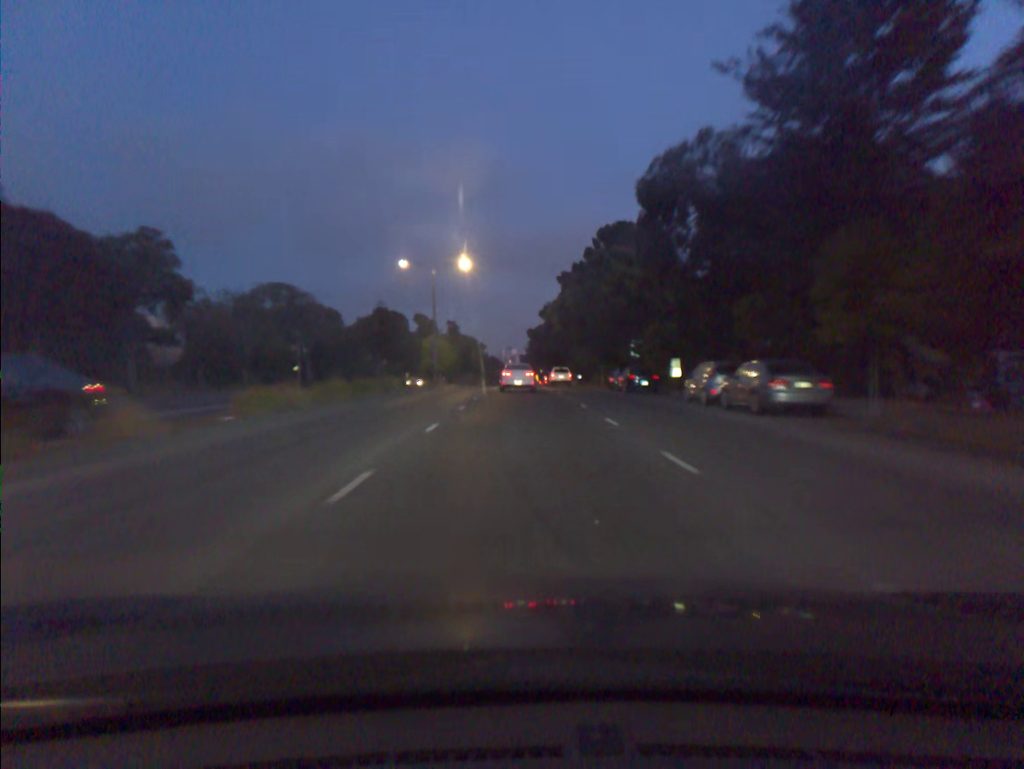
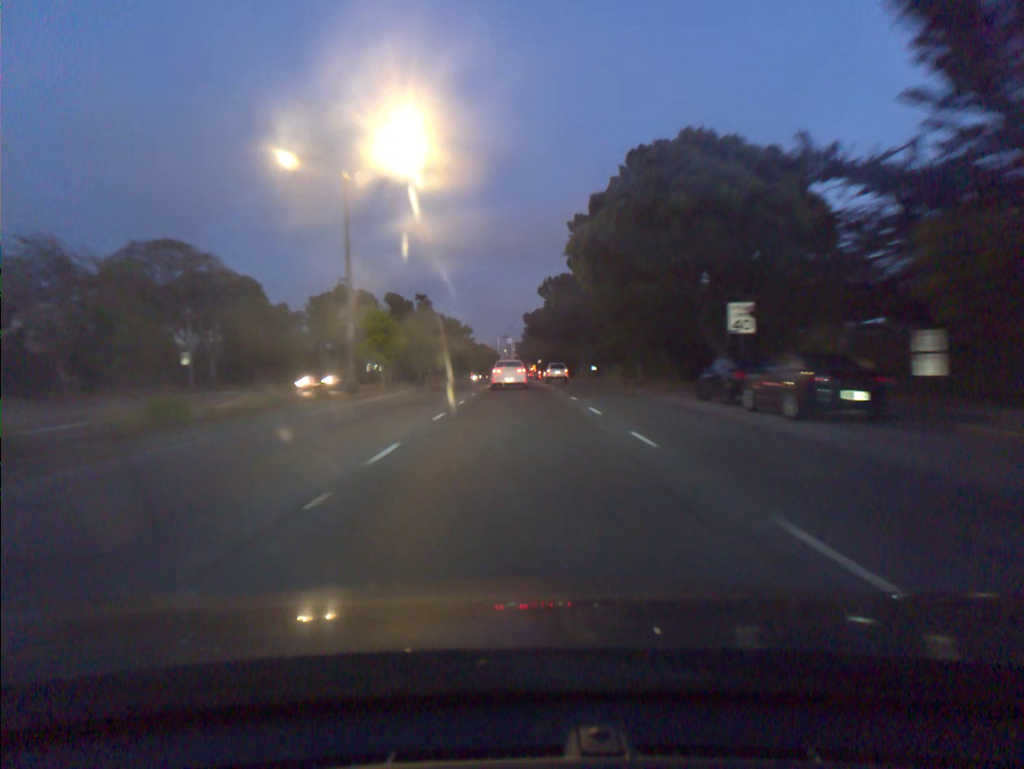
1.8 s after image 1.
(0.0, +26.9) m; 0°
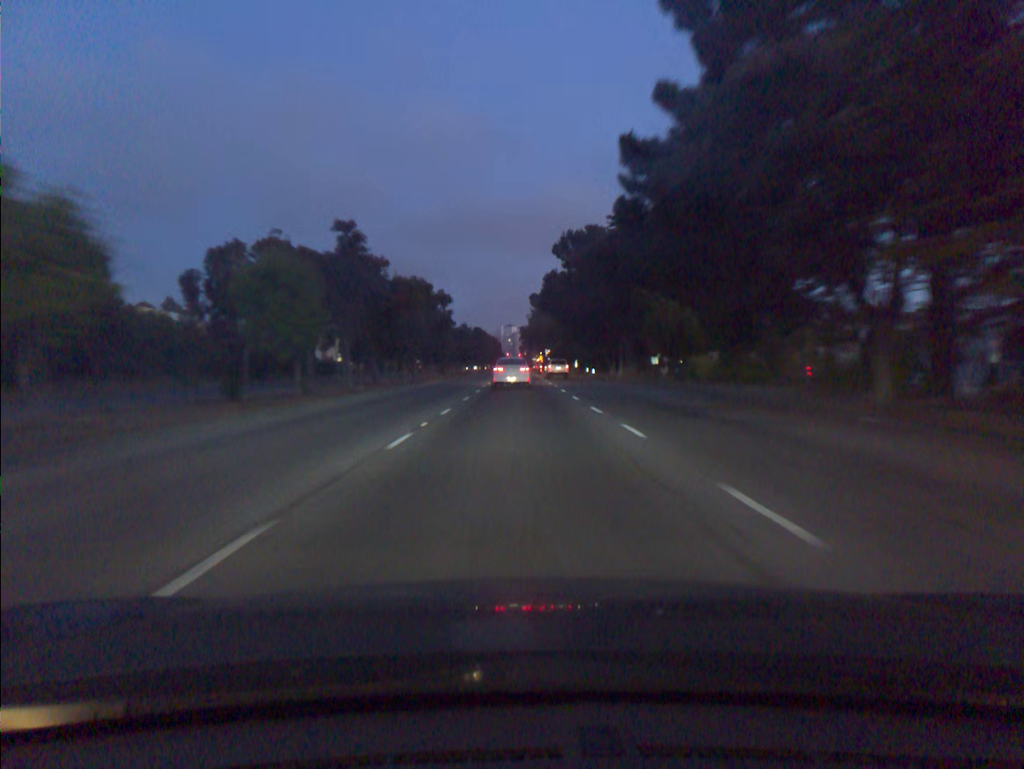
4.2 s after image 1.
(-0.1, +35.3) m; 0°
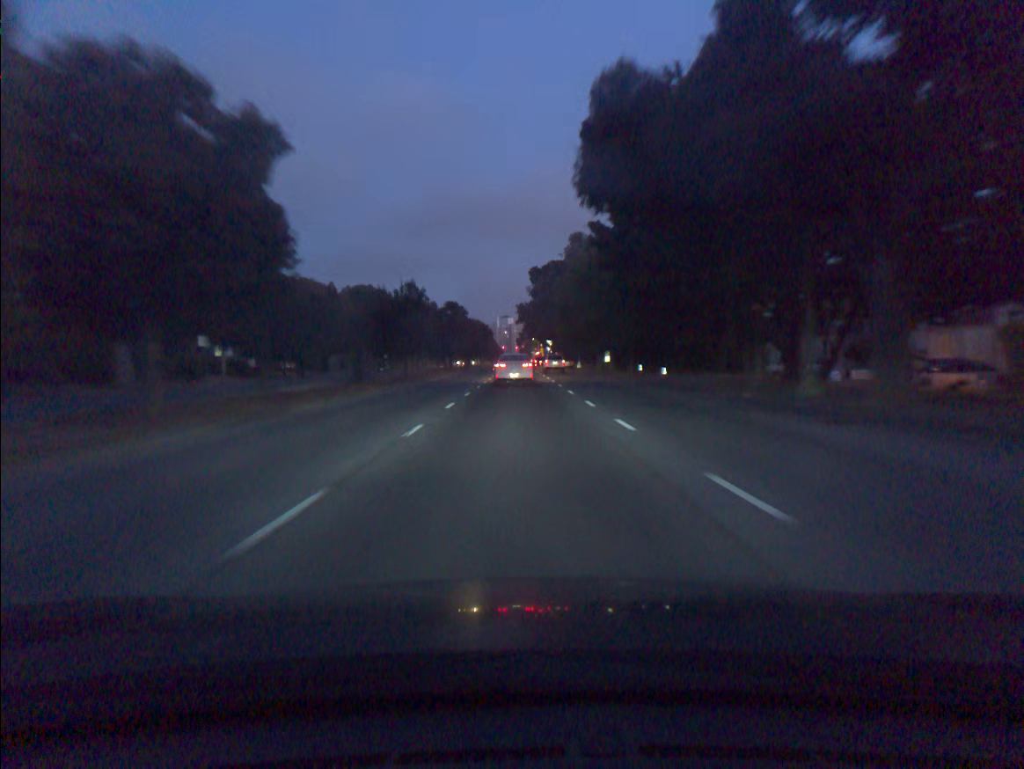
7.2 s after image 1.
(+0.1, +41.8) m; 0°
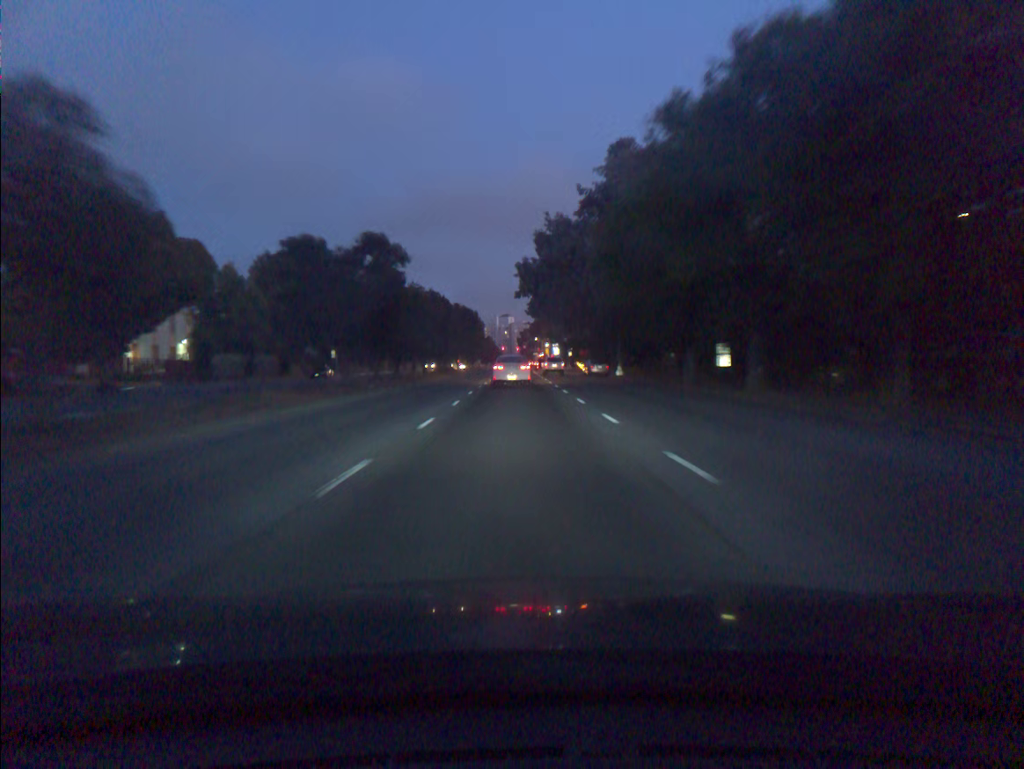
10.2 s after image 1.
(0.0, +41.5) m; 0°
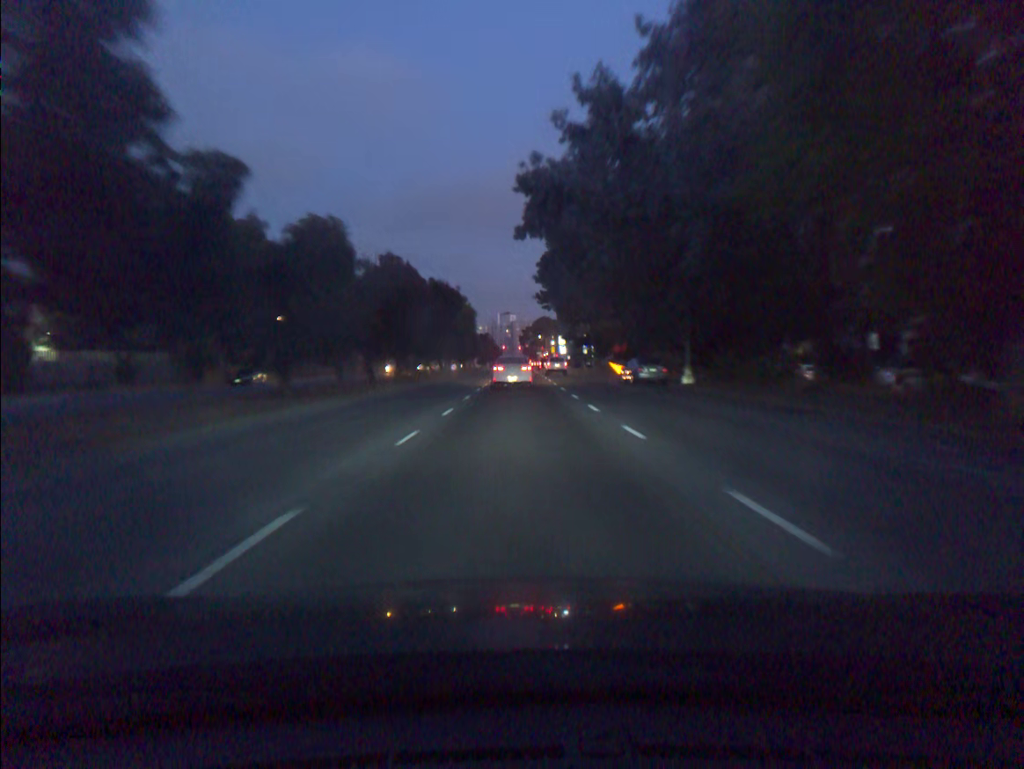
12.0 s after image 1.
(-0.1, +24.9) m; 0°
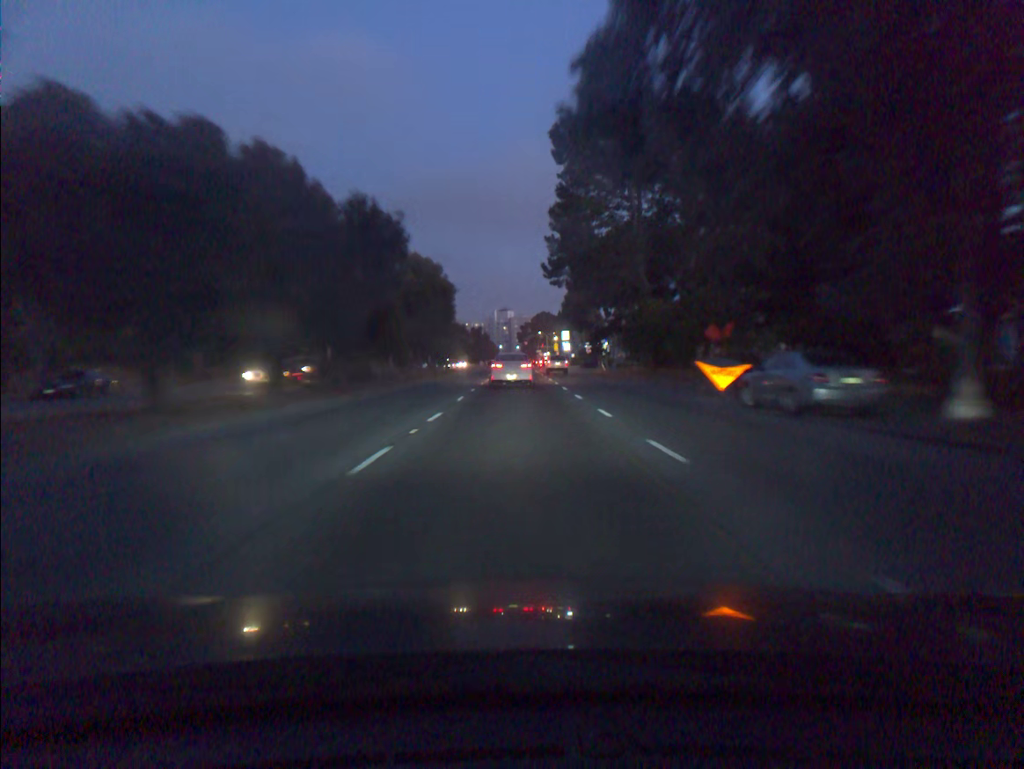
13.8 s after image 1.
(0.0, +24.4) m; 0°
